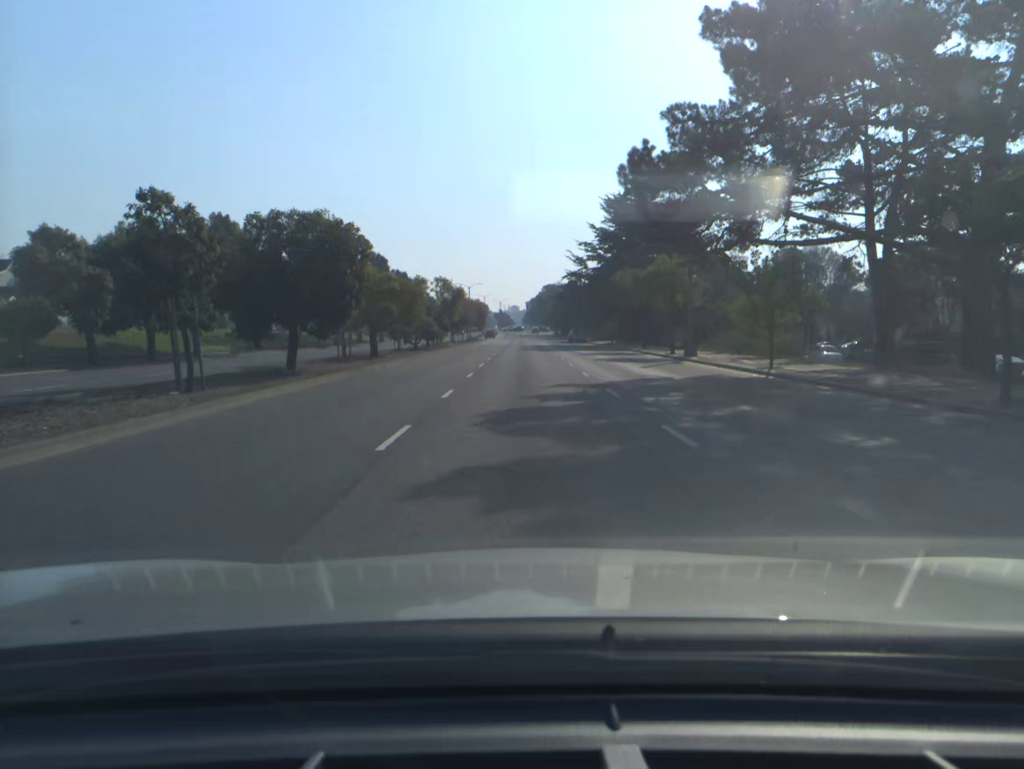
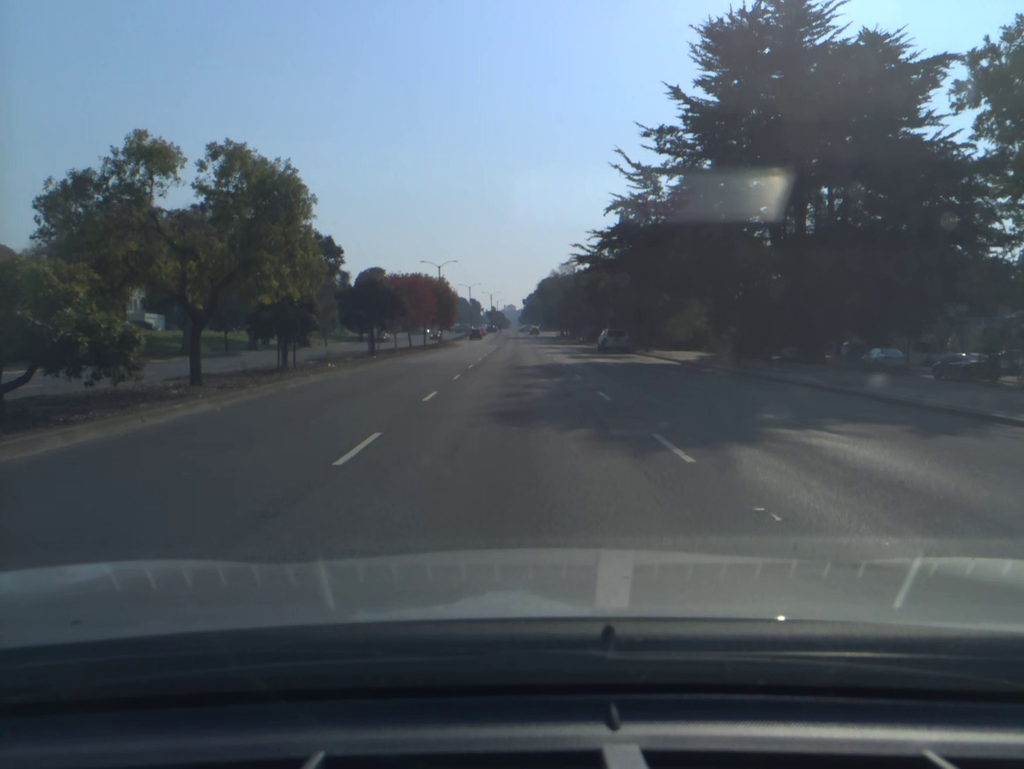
(+0.1, +44.5) m; 0°
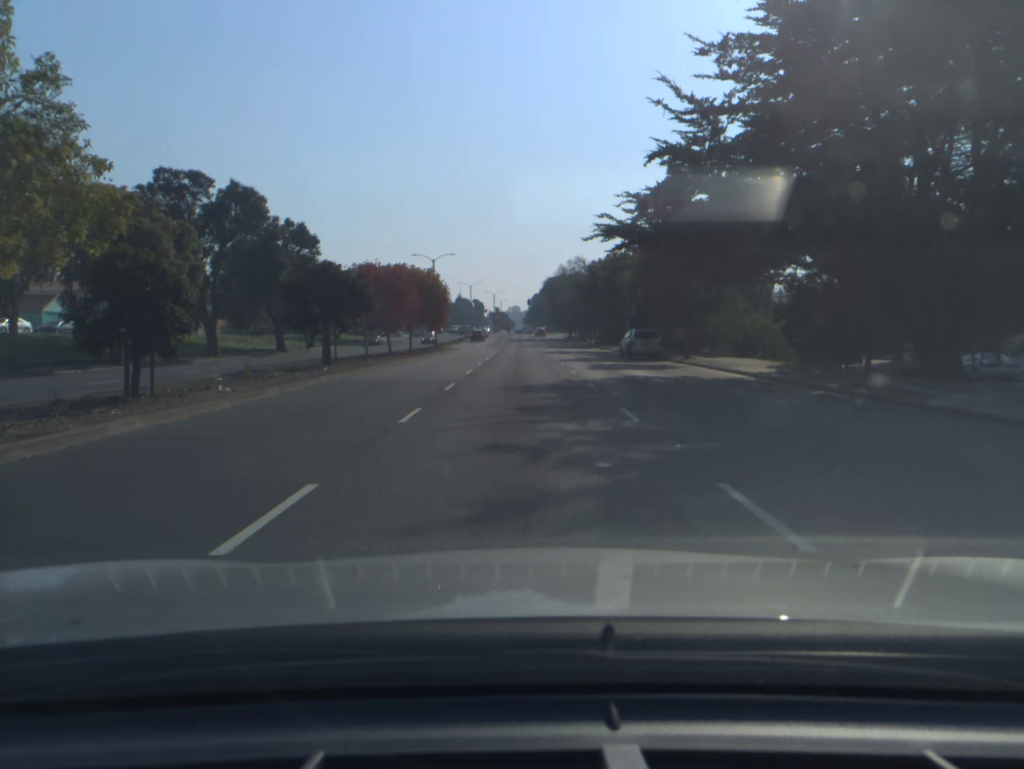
(0.0, +10.6) m; 0°
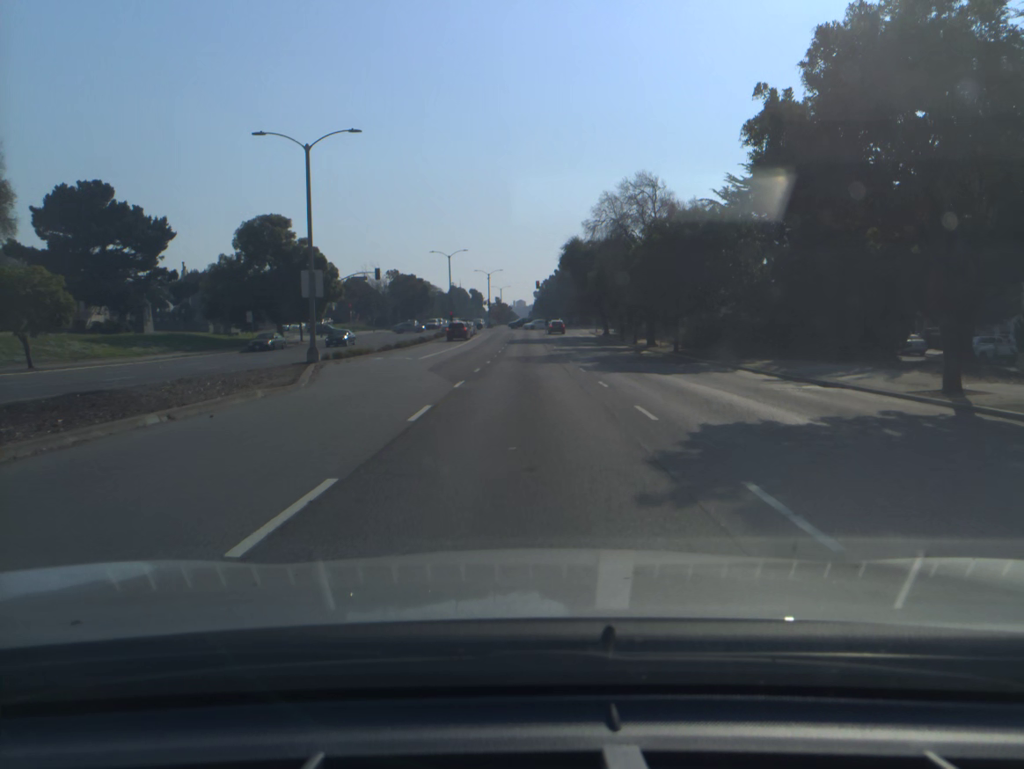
(-0.1, +50.4) m; 0°
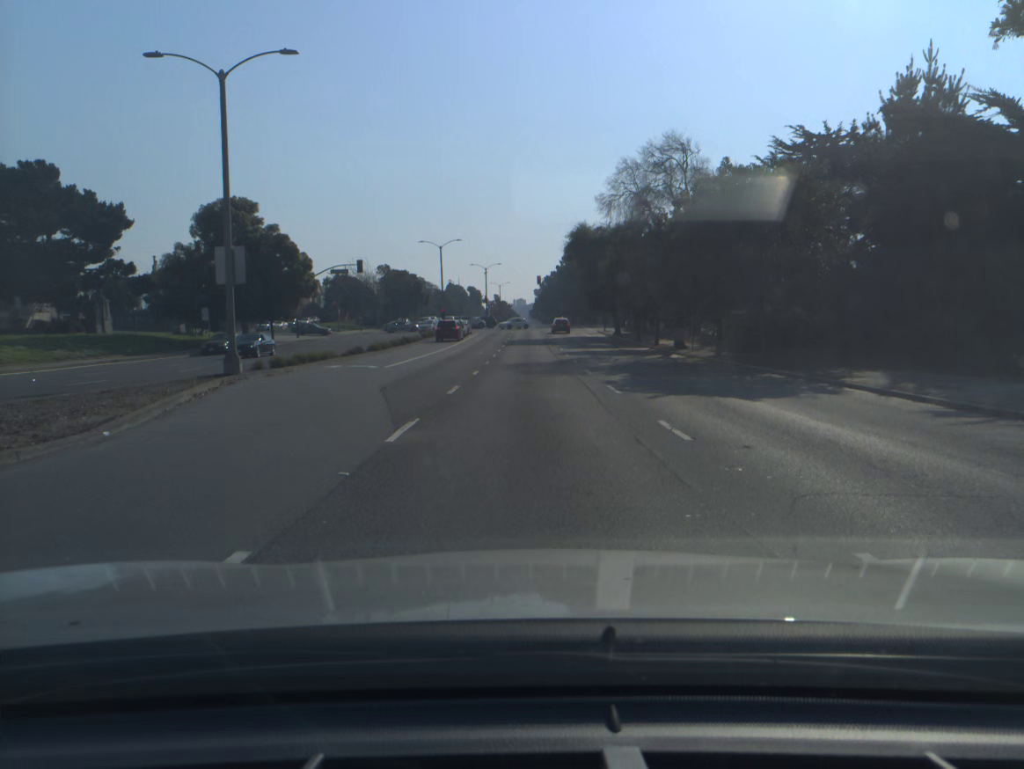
(0.0, +9.5) m; 0°
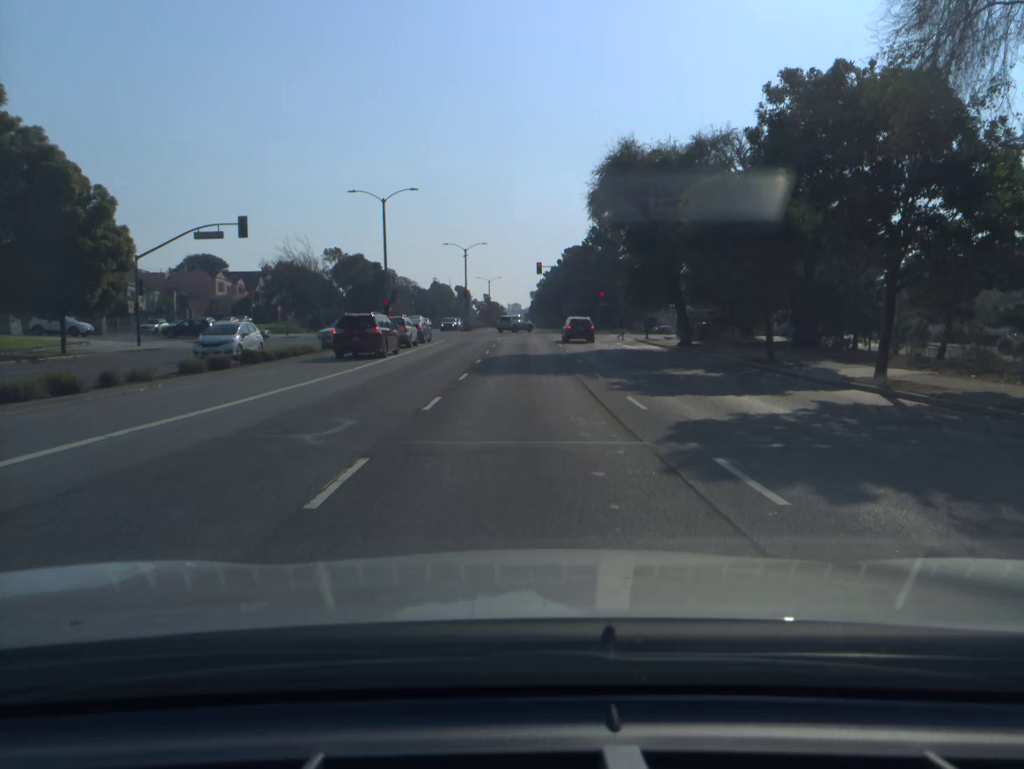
(+0.1, +33.0) m; 0°
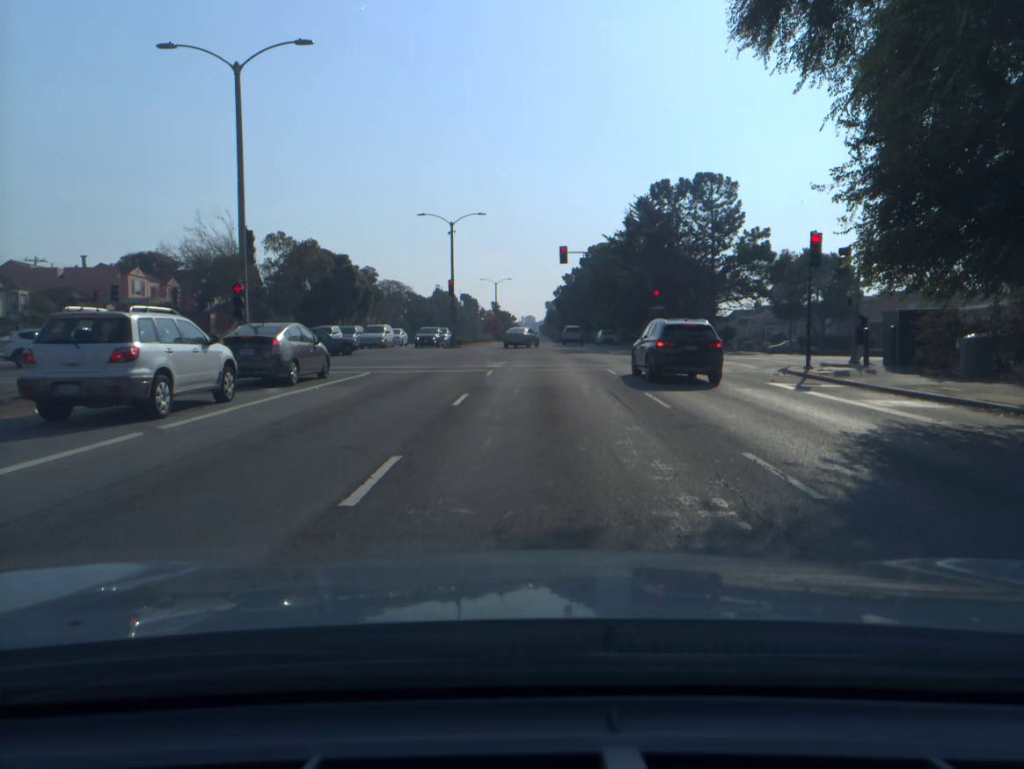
(-0.2, +29.2) m; -1°
